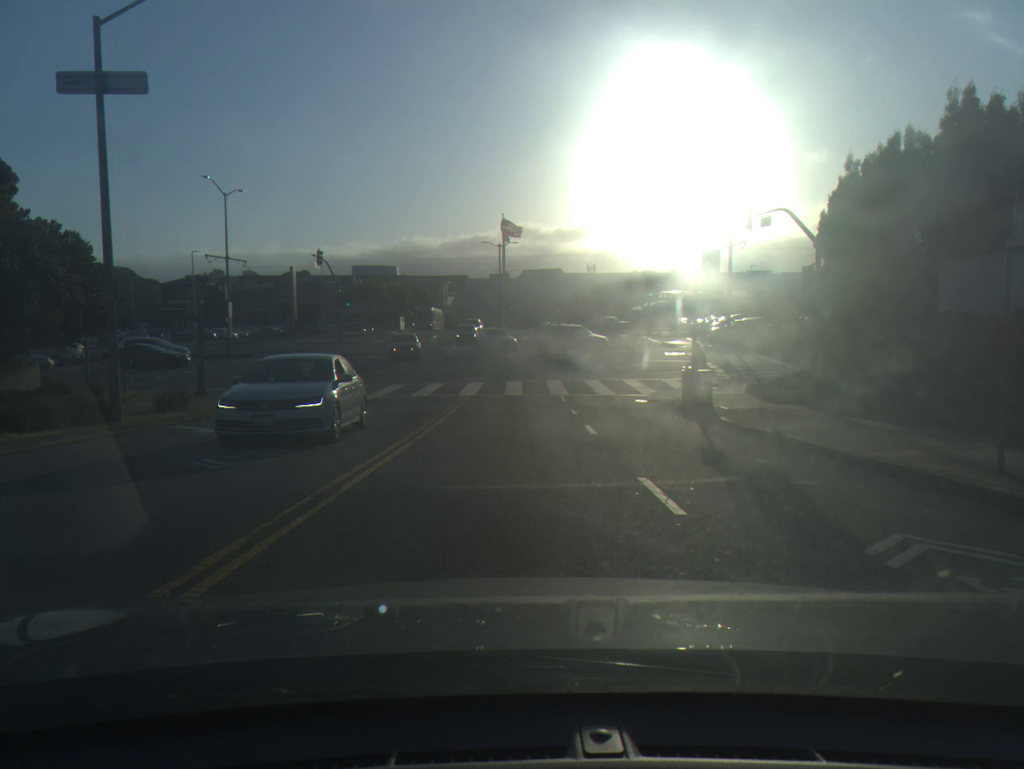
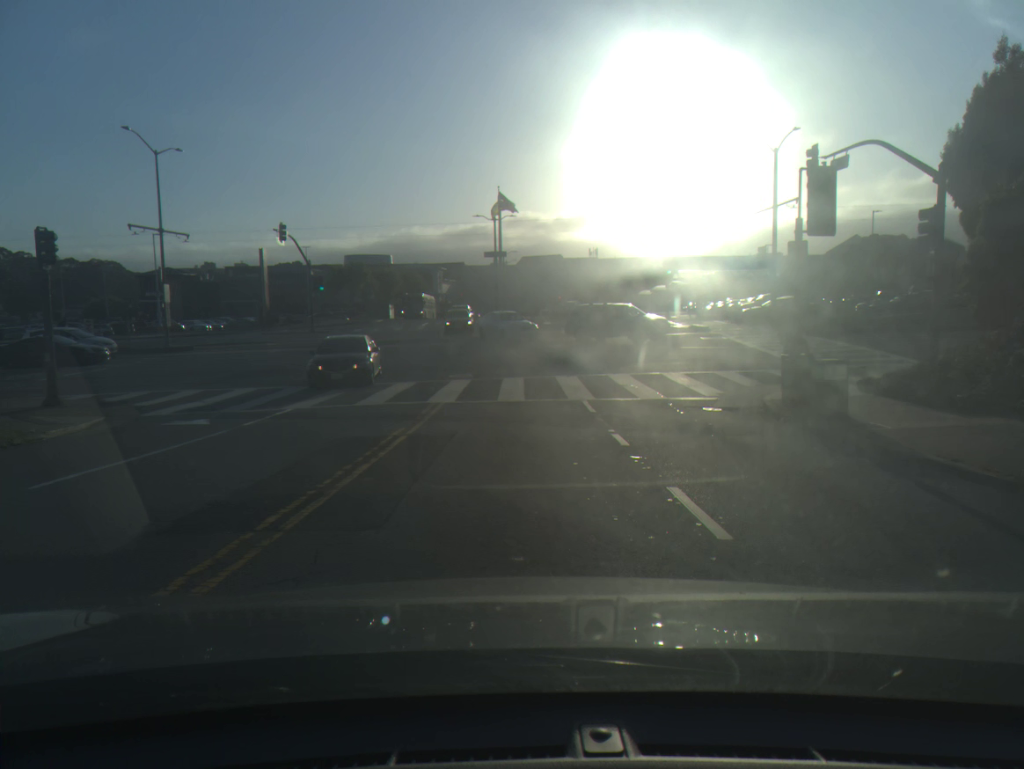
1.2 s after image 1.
(0.0, +8.7) m; 0°
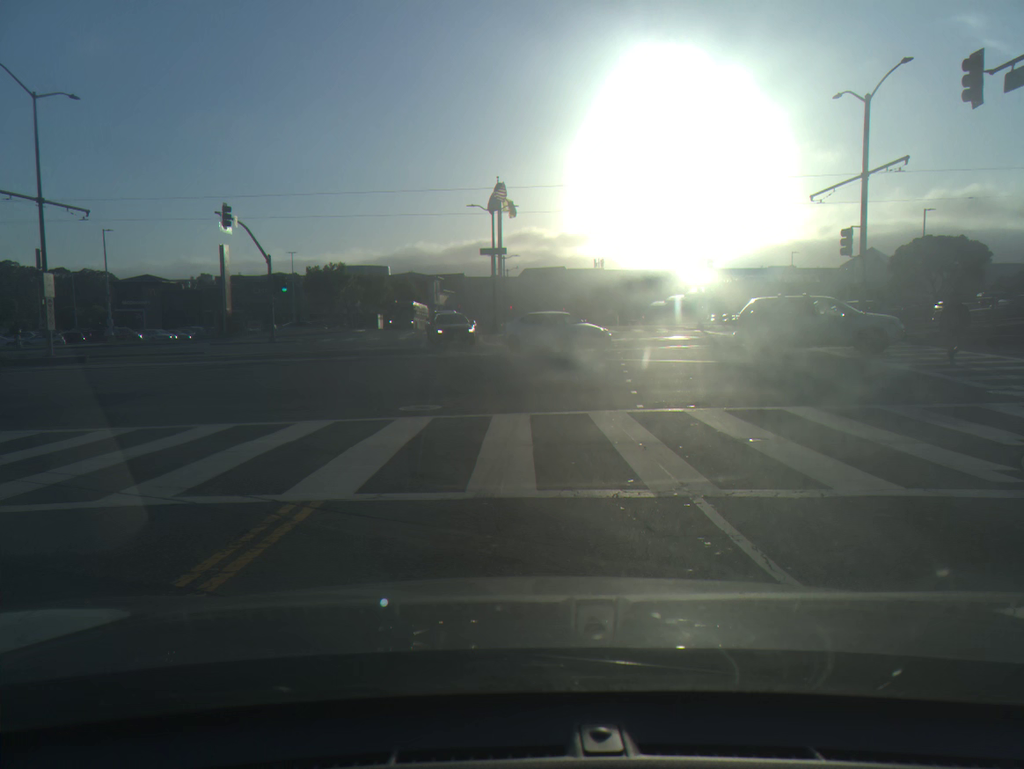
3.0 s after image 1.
(0.0, +10.5) m; 0°
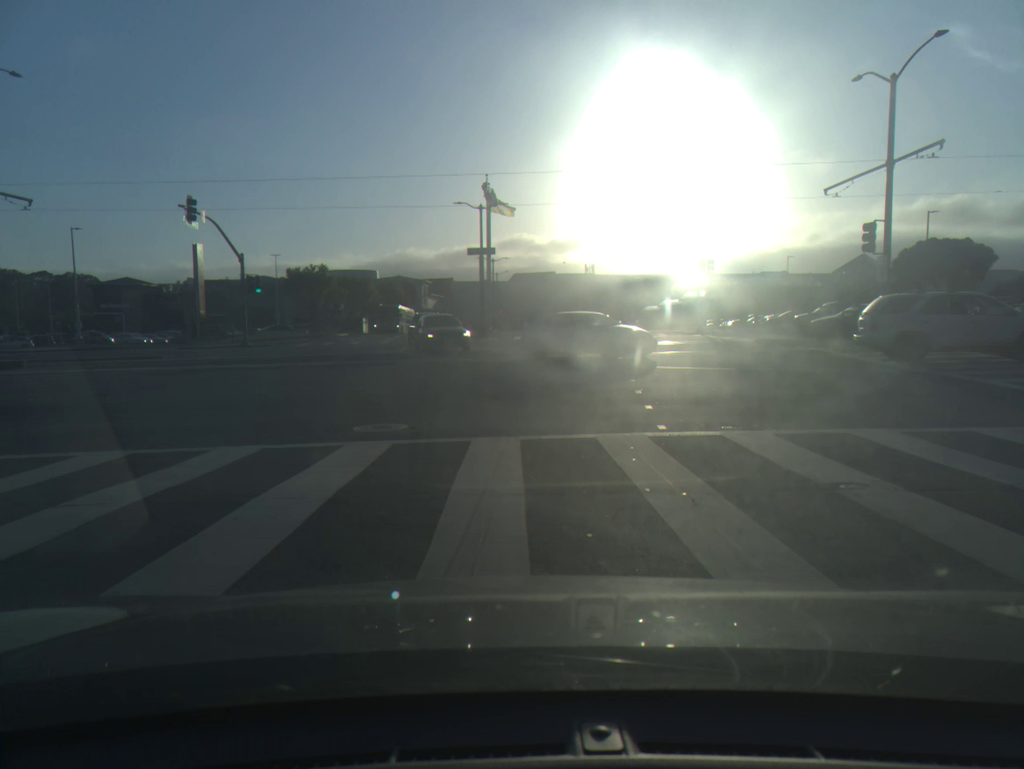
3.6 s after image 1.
(0.0, +3.0) m; +1°
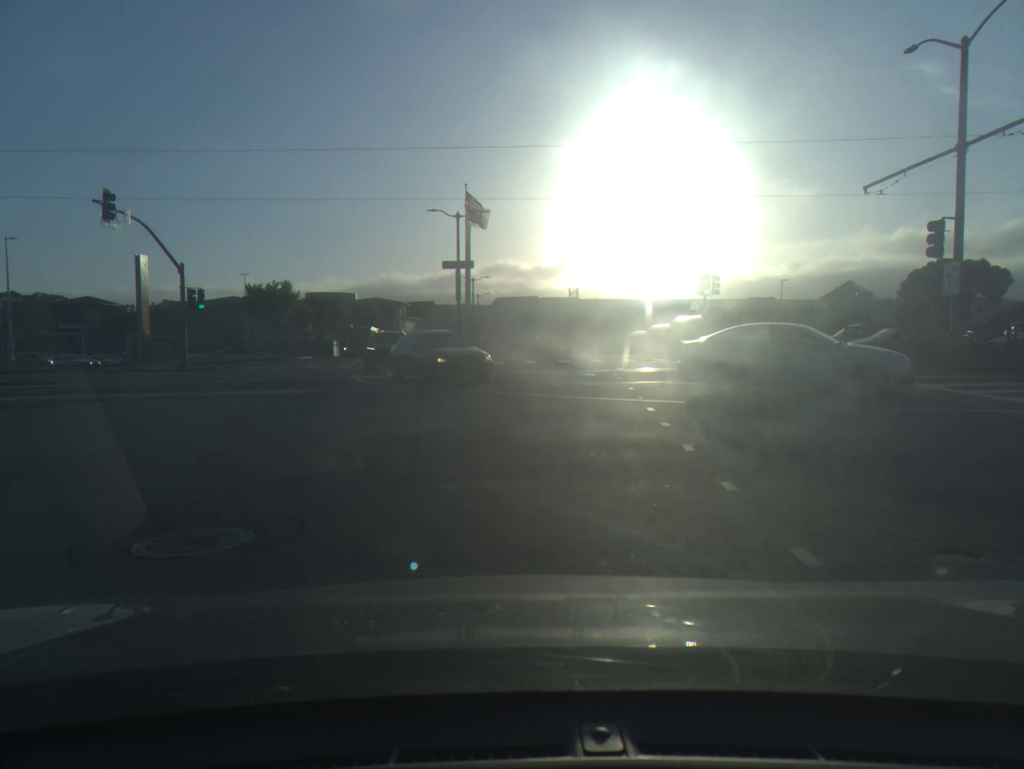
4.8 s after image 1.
(+0.1, +5.8) m; +1°
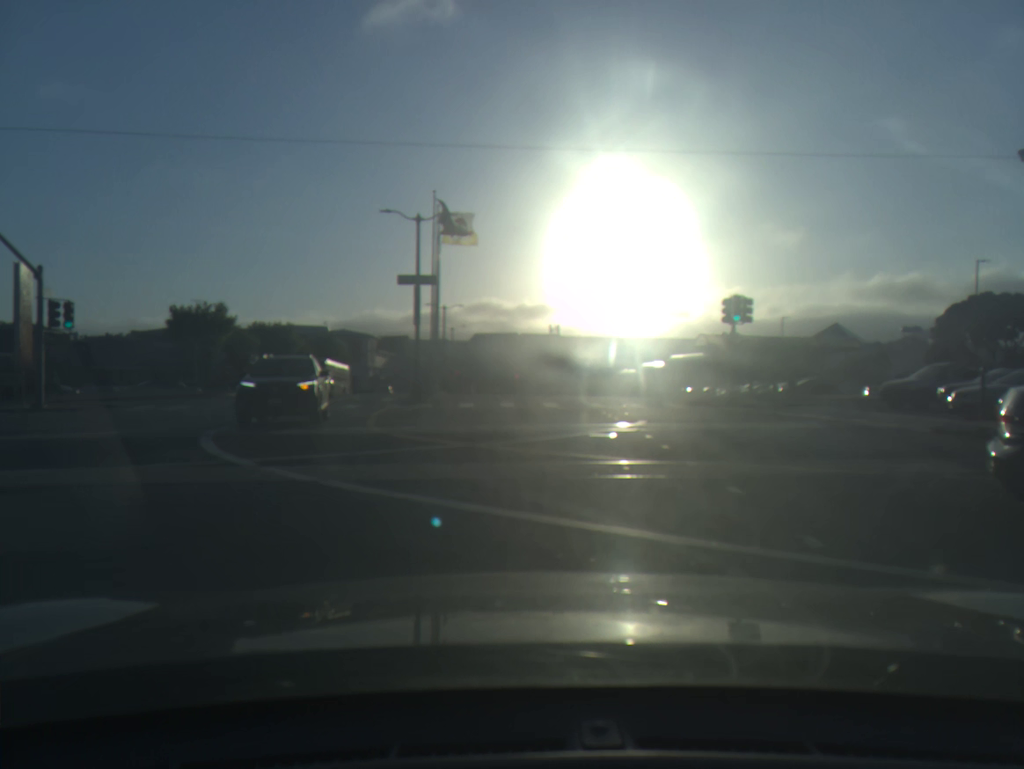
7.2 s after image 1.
(+0.3, +10.0) m; +2°
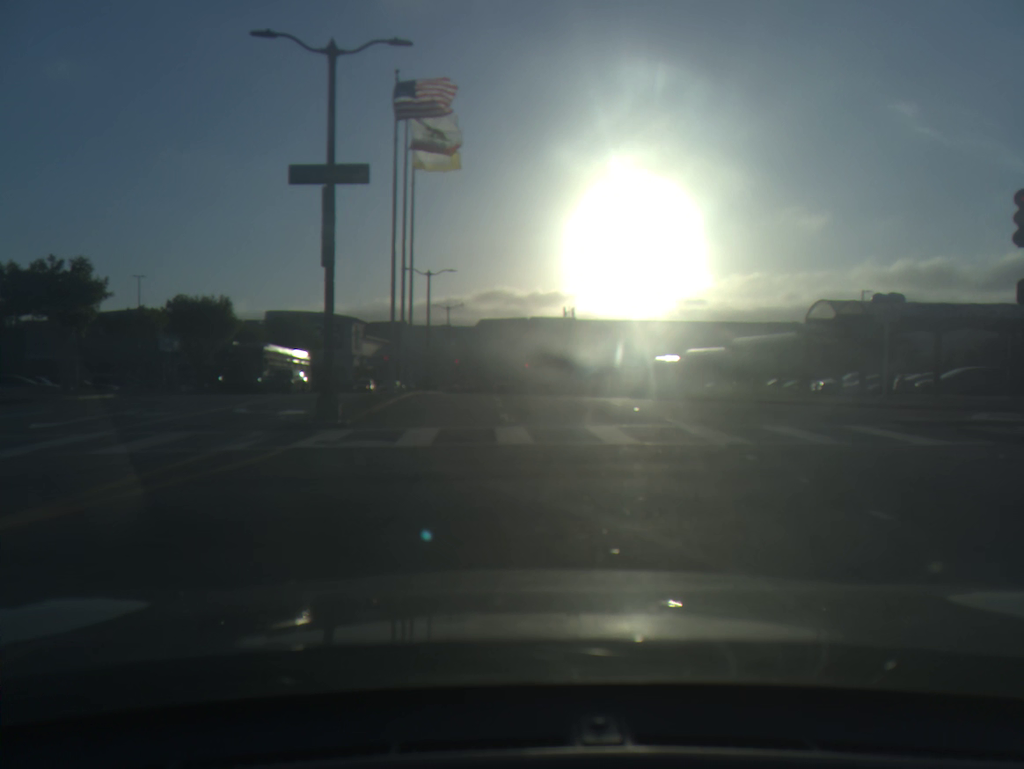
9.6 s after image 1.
(-0.3, +17.8) m; -1°
